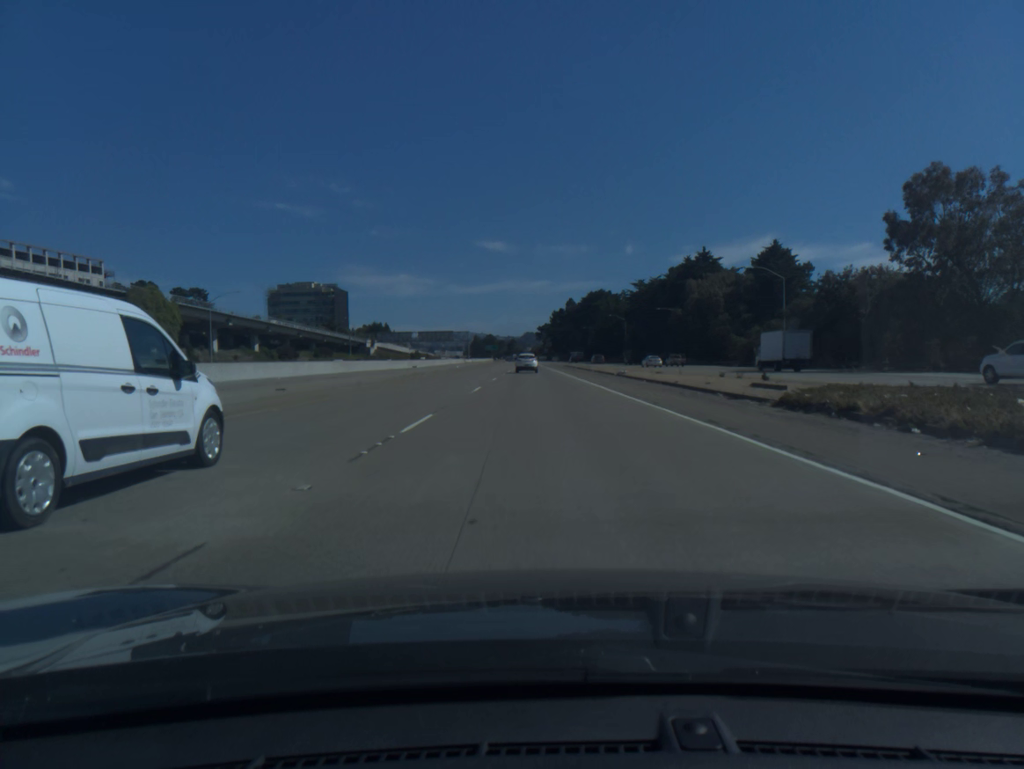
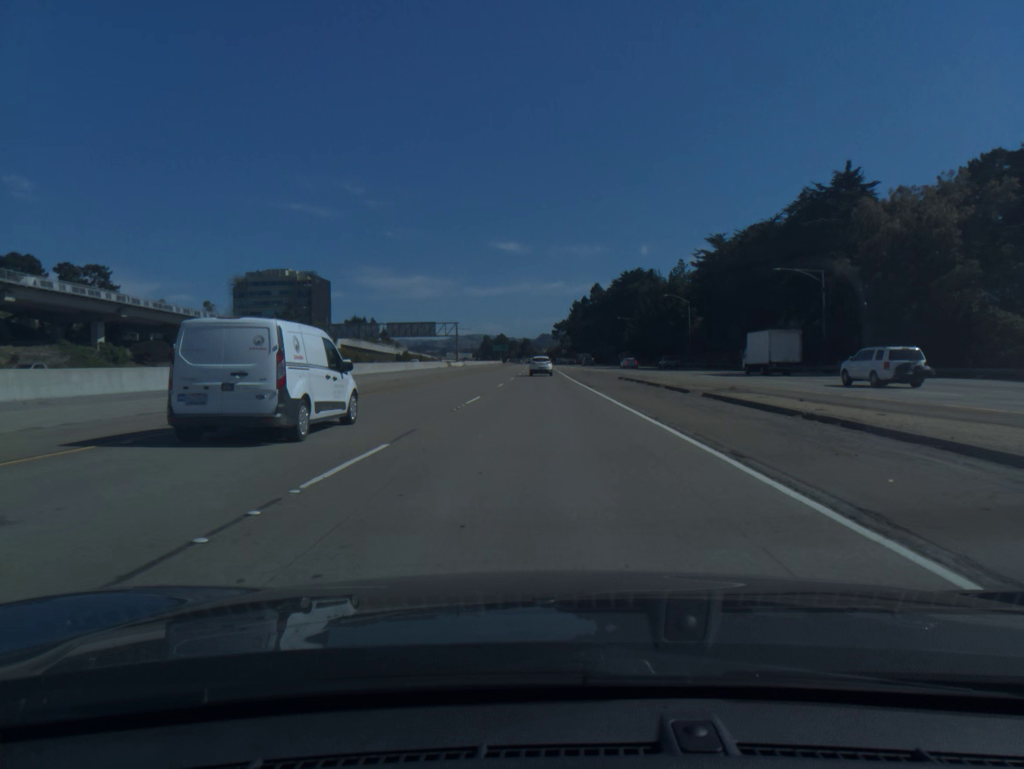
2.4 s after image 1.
(-0.6, +64.5) m; -1°
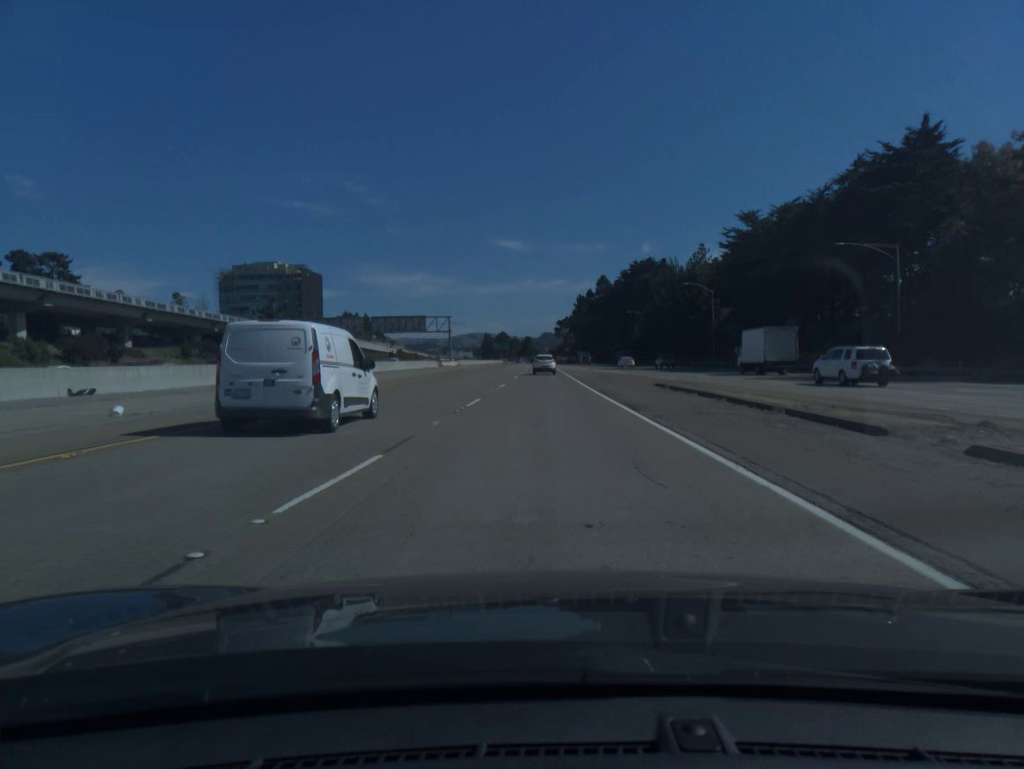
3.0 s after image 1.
(0.0, +16.1) m; 0°
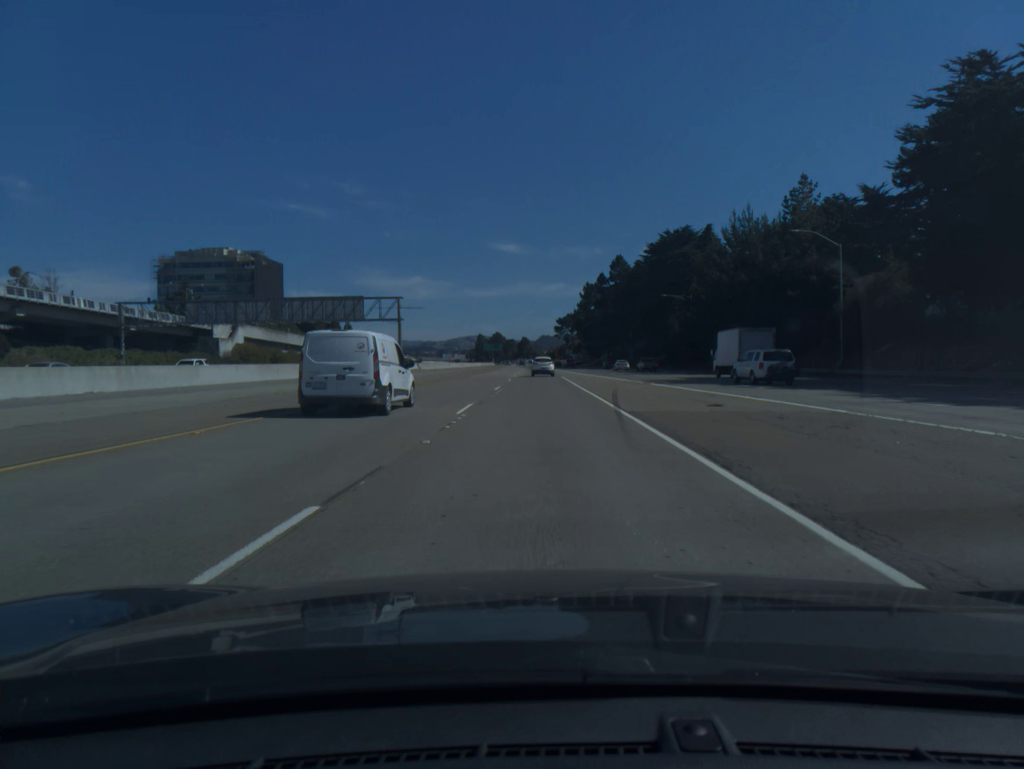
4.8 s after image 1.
(0.0, +48.1) m; 0°
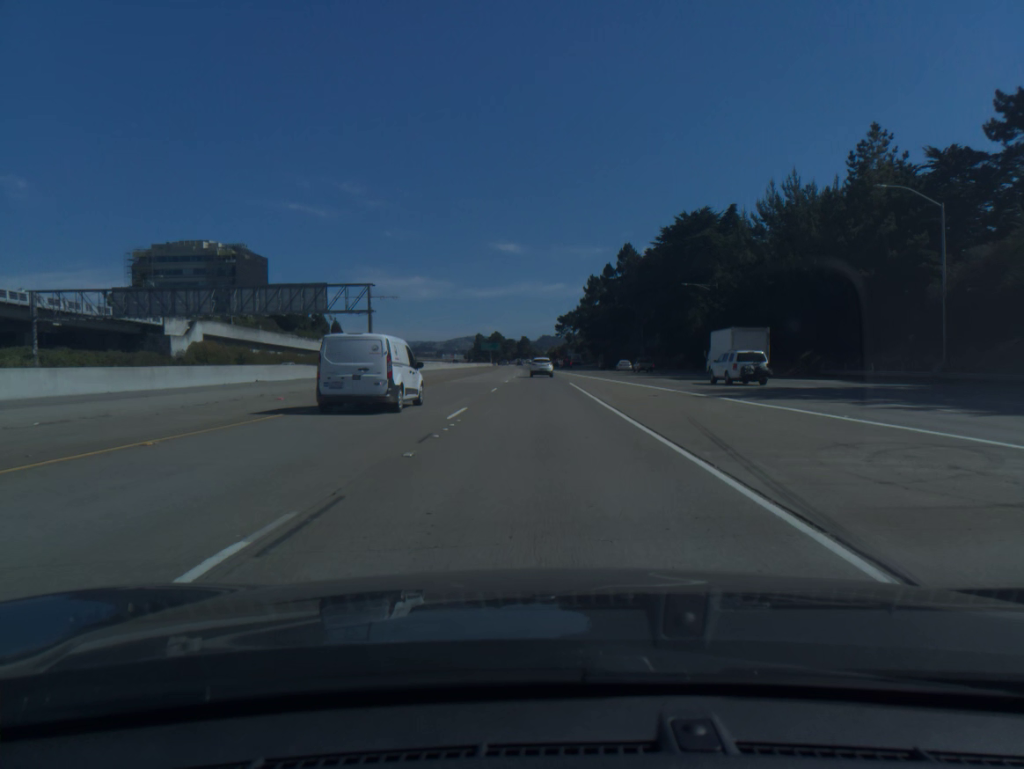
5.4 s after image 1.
(0.0, +16.0) m; 0°
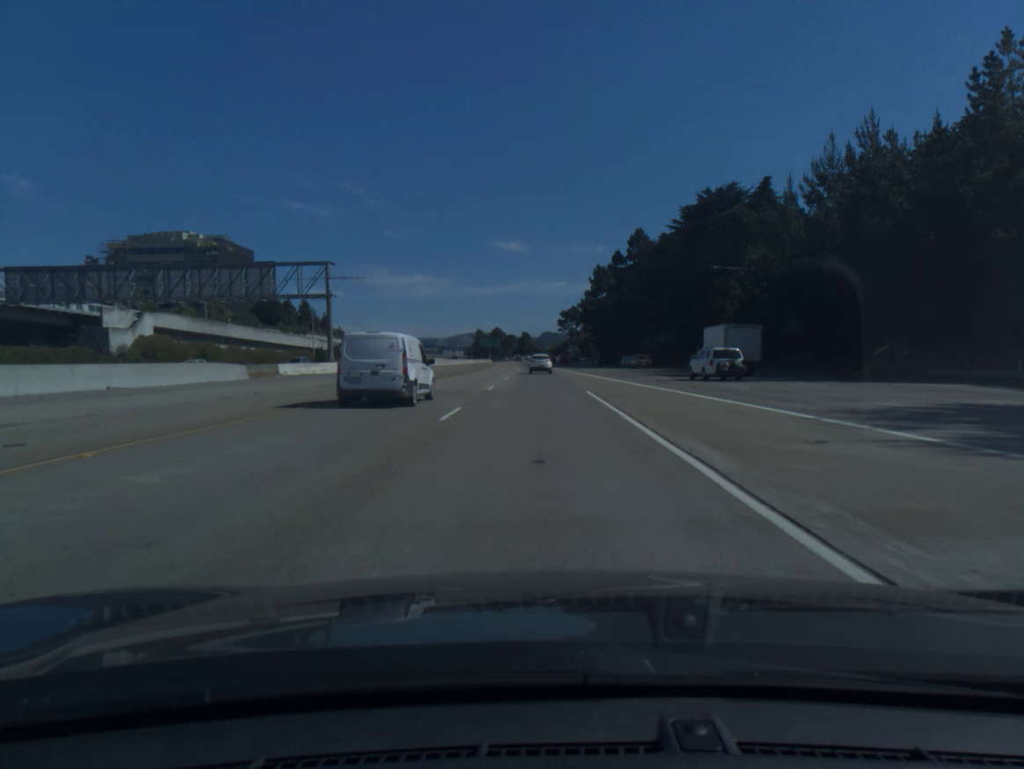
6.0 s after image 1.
(0.0, +16.0) m; 0°
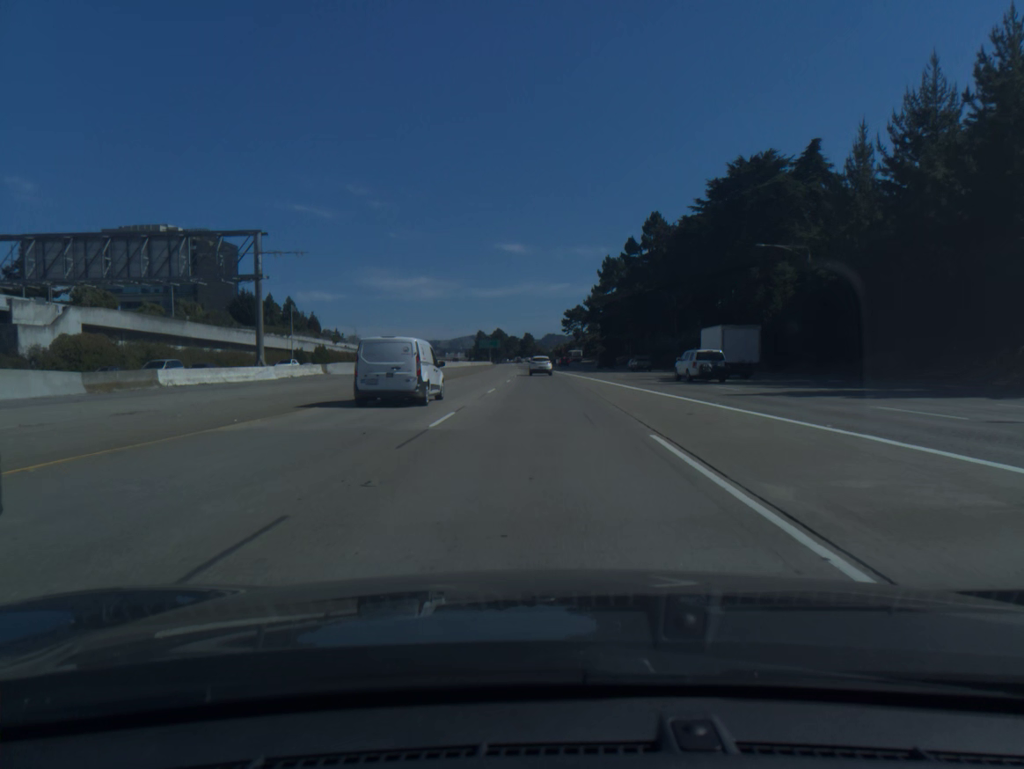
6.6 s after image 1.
(0.0, +16.0) m; 0°
